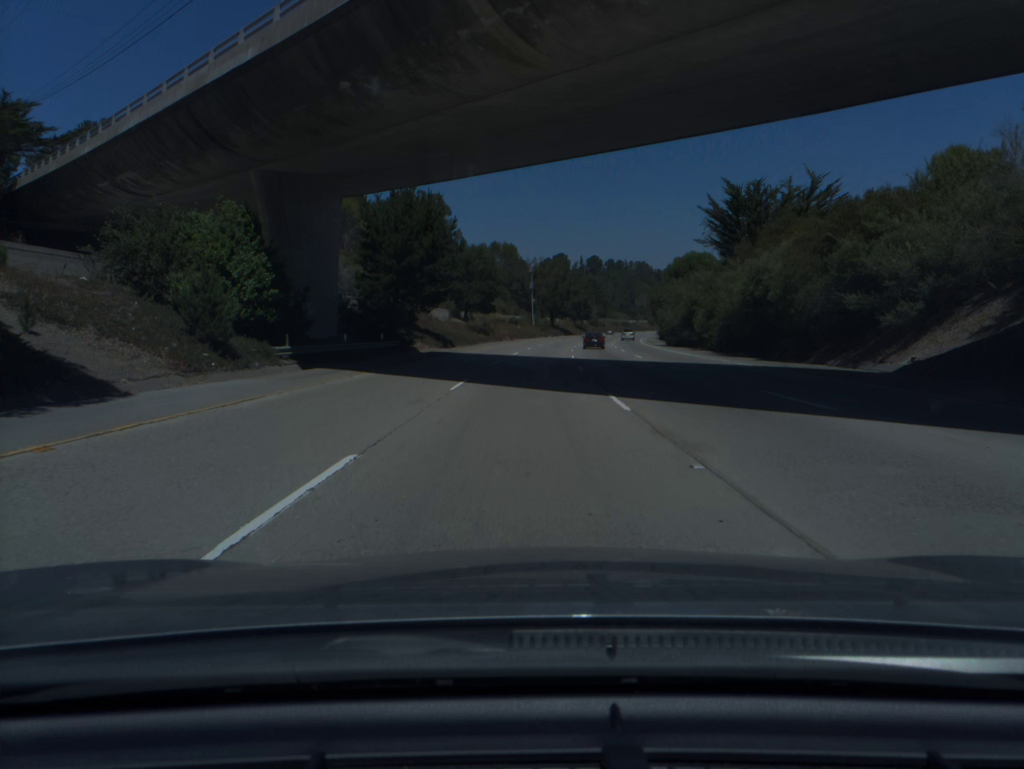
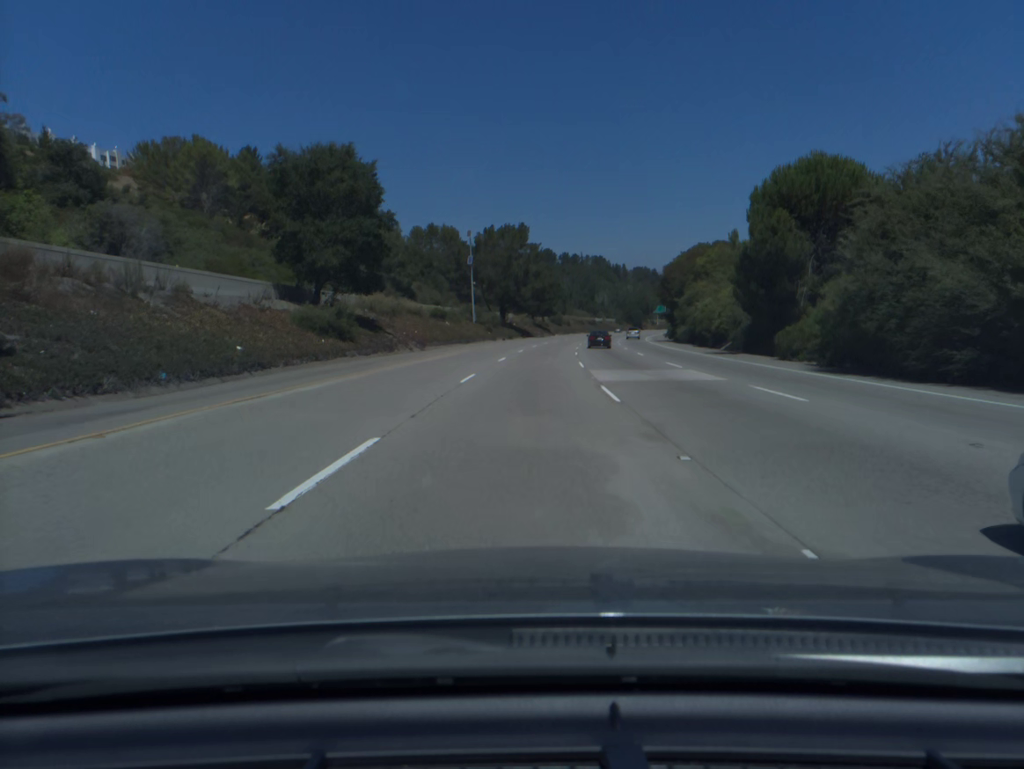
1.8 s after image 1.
(+1.6, +56.9) m; +3°
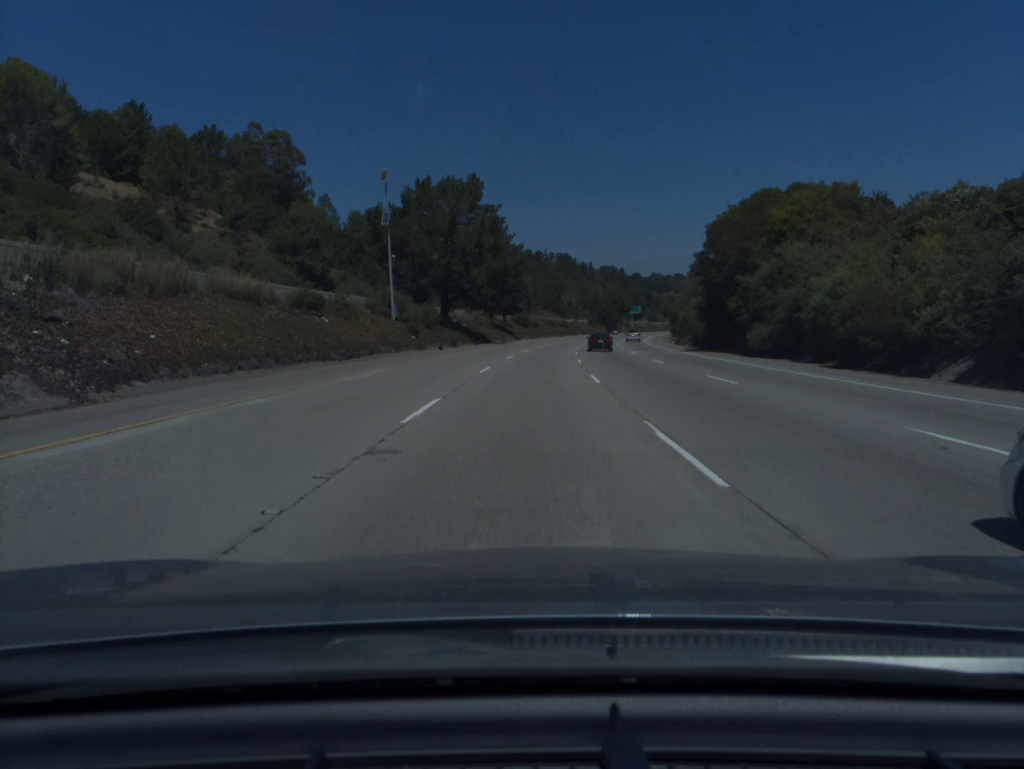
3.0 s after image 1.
(+1.0, +37.8) m; +3°
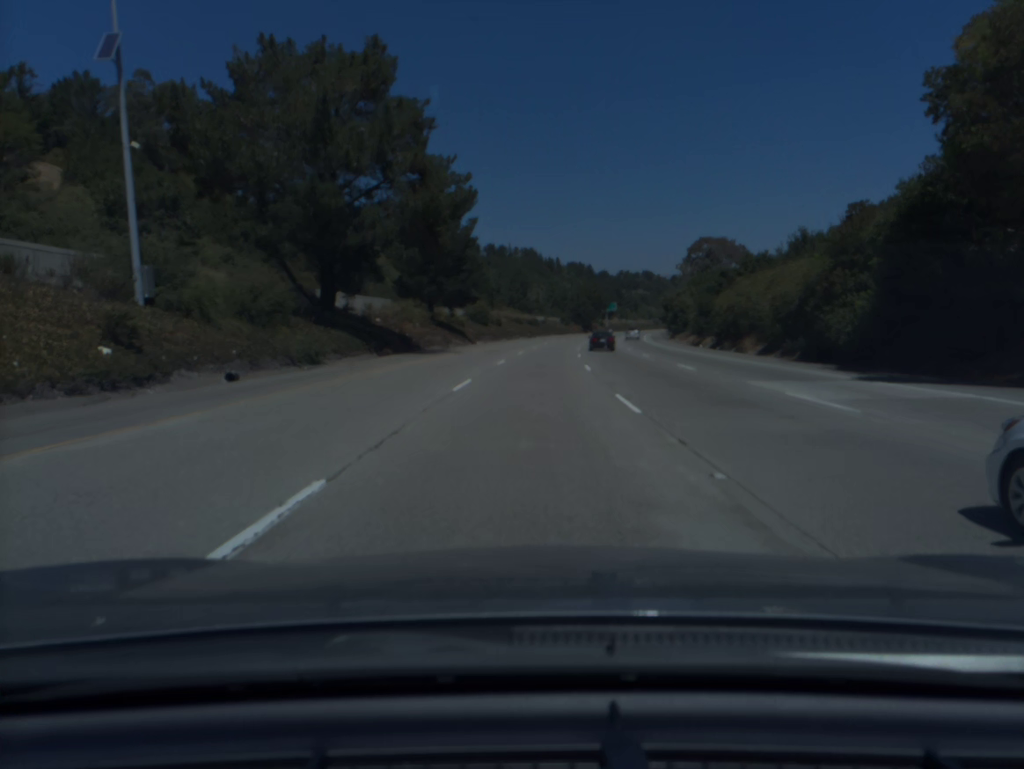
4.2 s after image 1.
(+0.9, +37.7) m; +3°
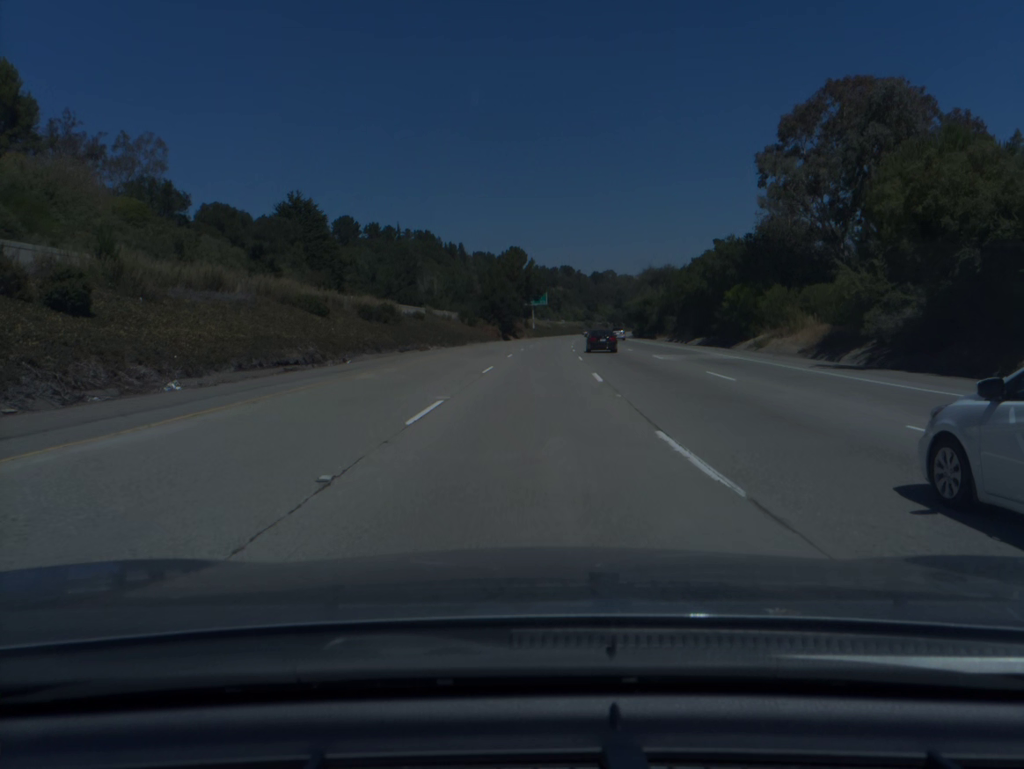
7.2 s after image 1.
(+5.7, +93.7) m; +7°
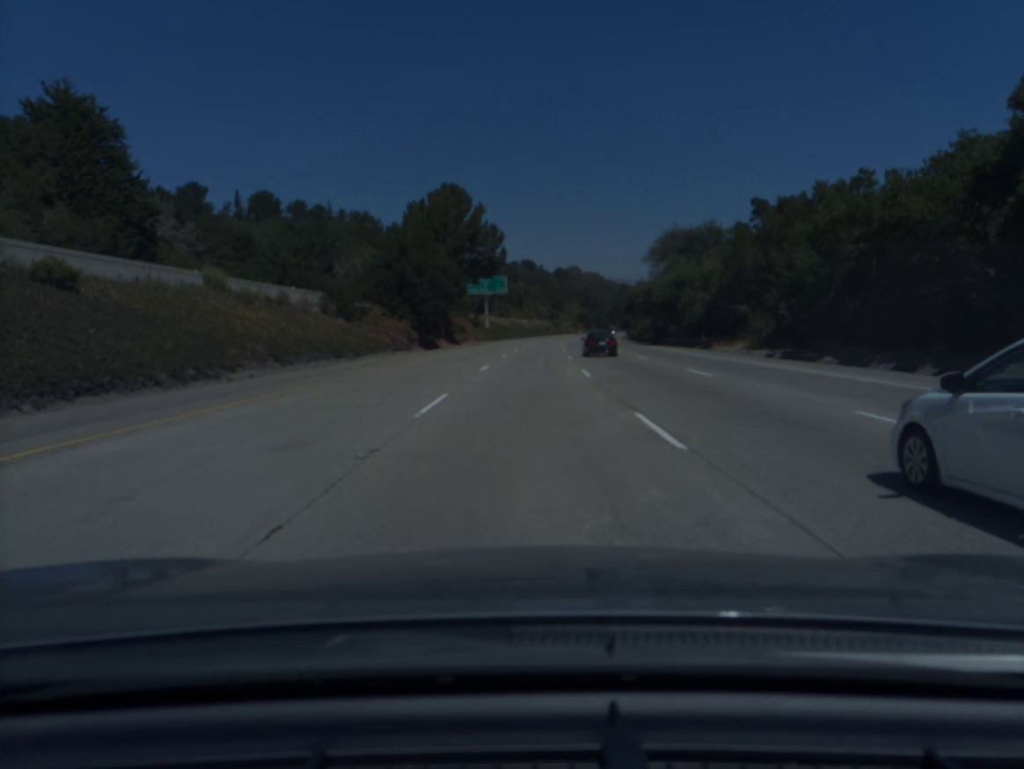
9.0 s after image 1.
(+1.7, +56.5) m; +3°
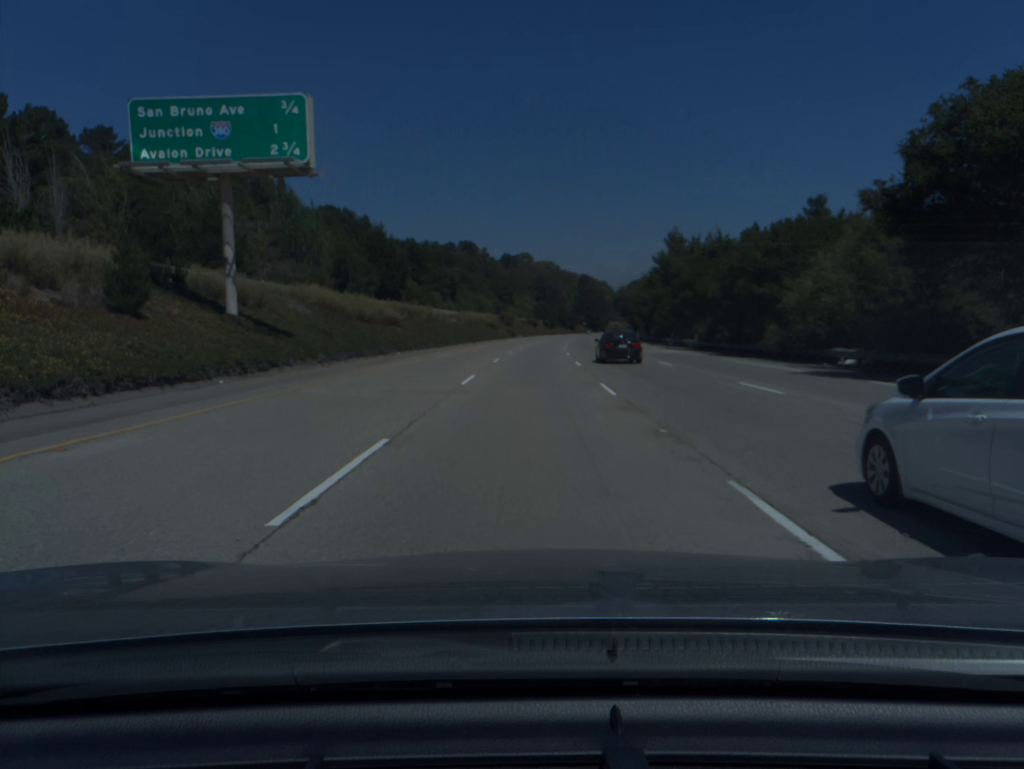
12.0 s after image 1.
(+3.2, +94.8) m; +4°
